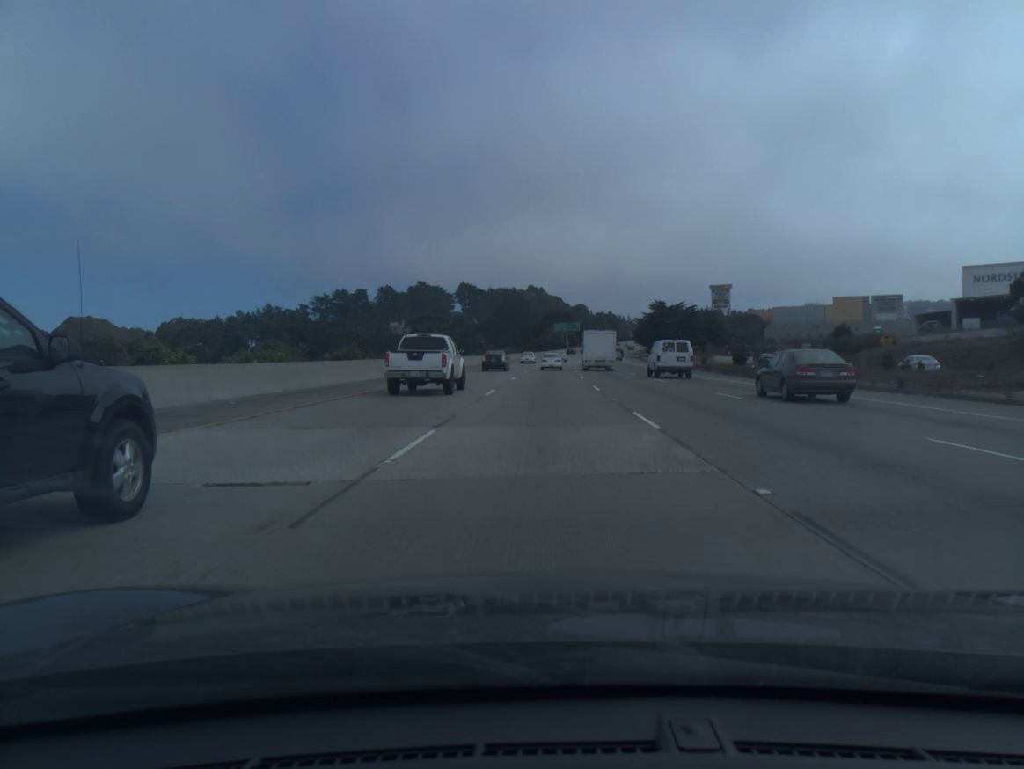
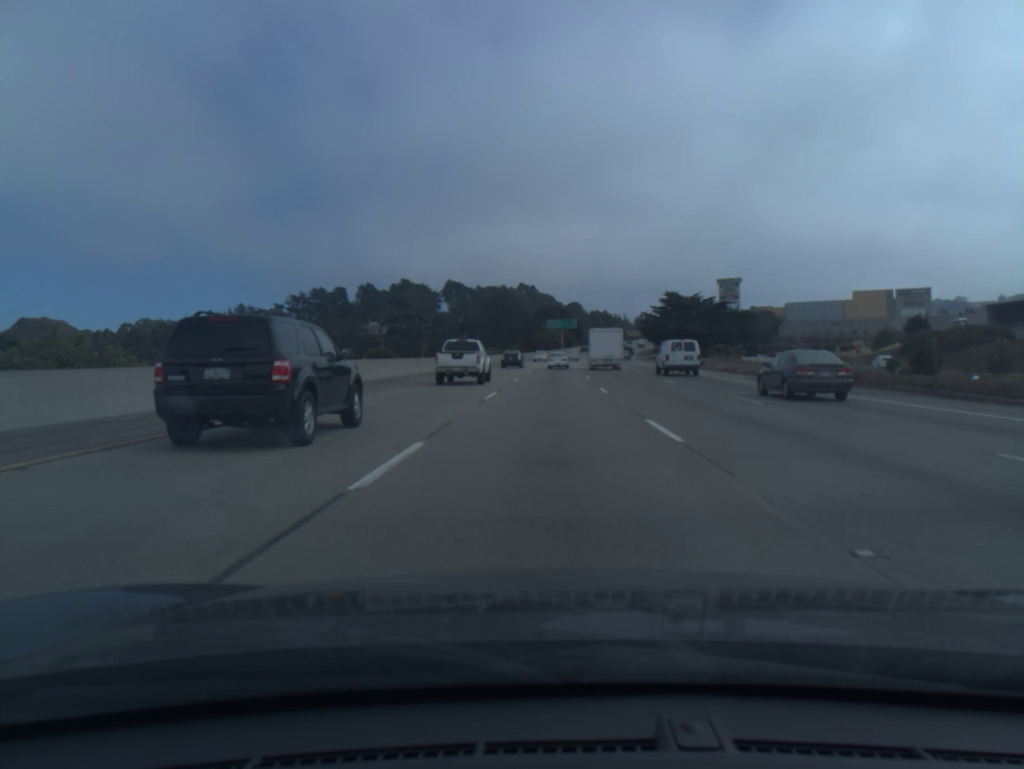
(+0.2, +31.1) m; +1°
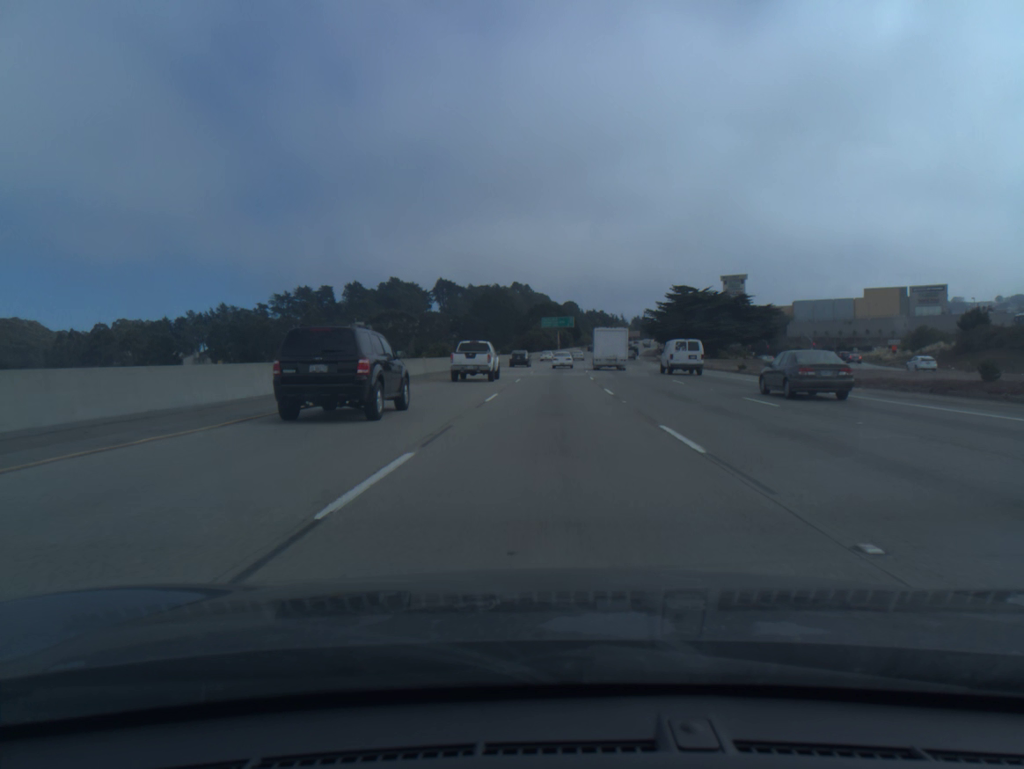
(+0.1, +15.7) m; 0°
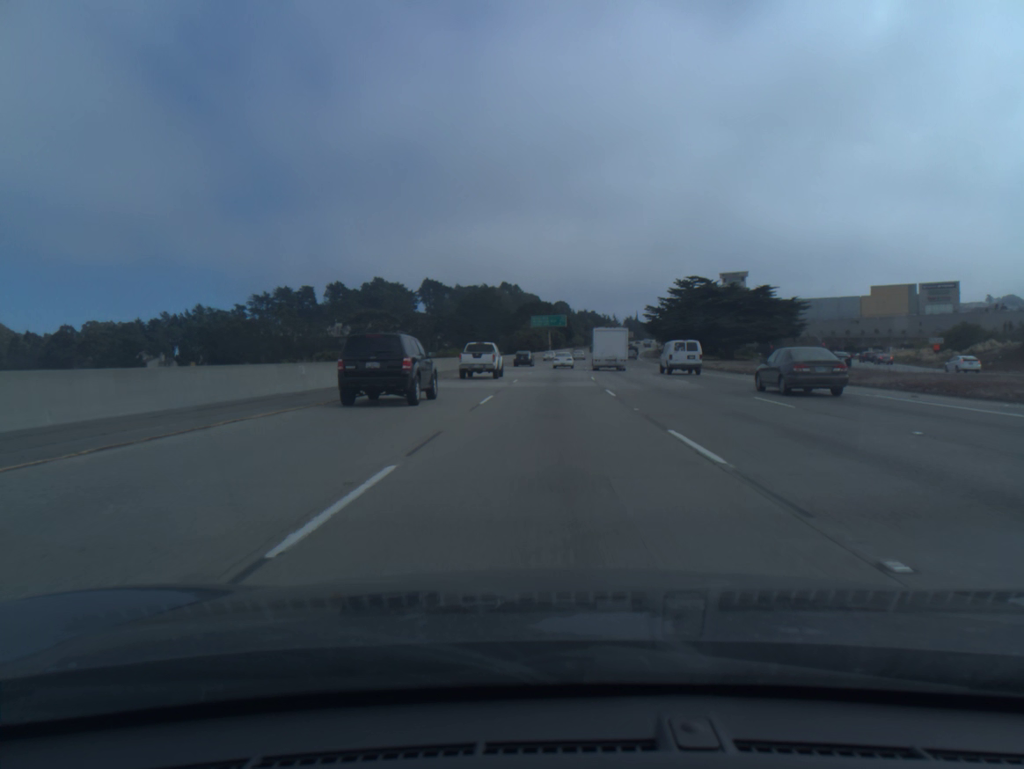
(+0.1, +15.9) m; +1°
